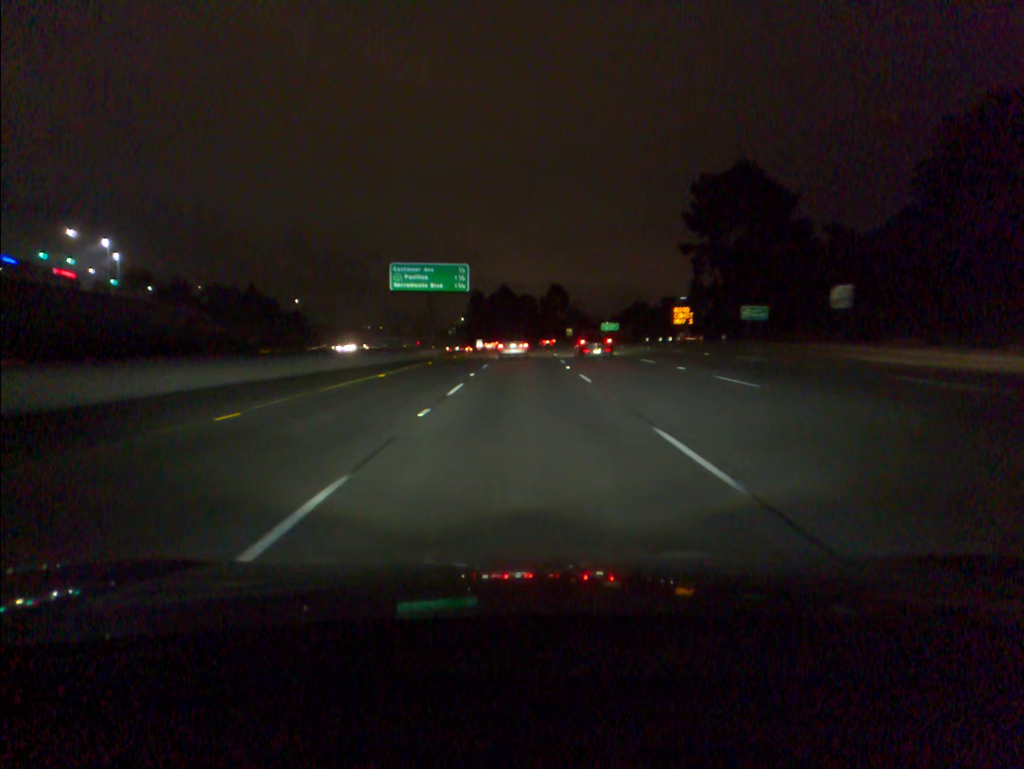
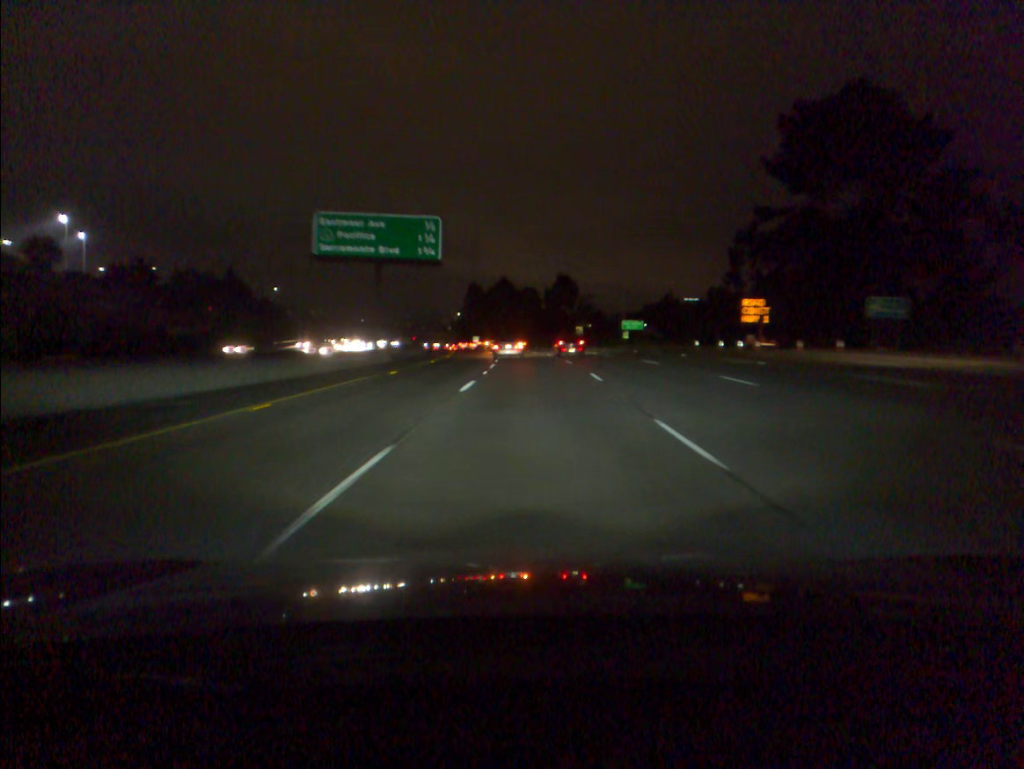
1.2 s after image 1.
(0.0, +27.9) m; 0°
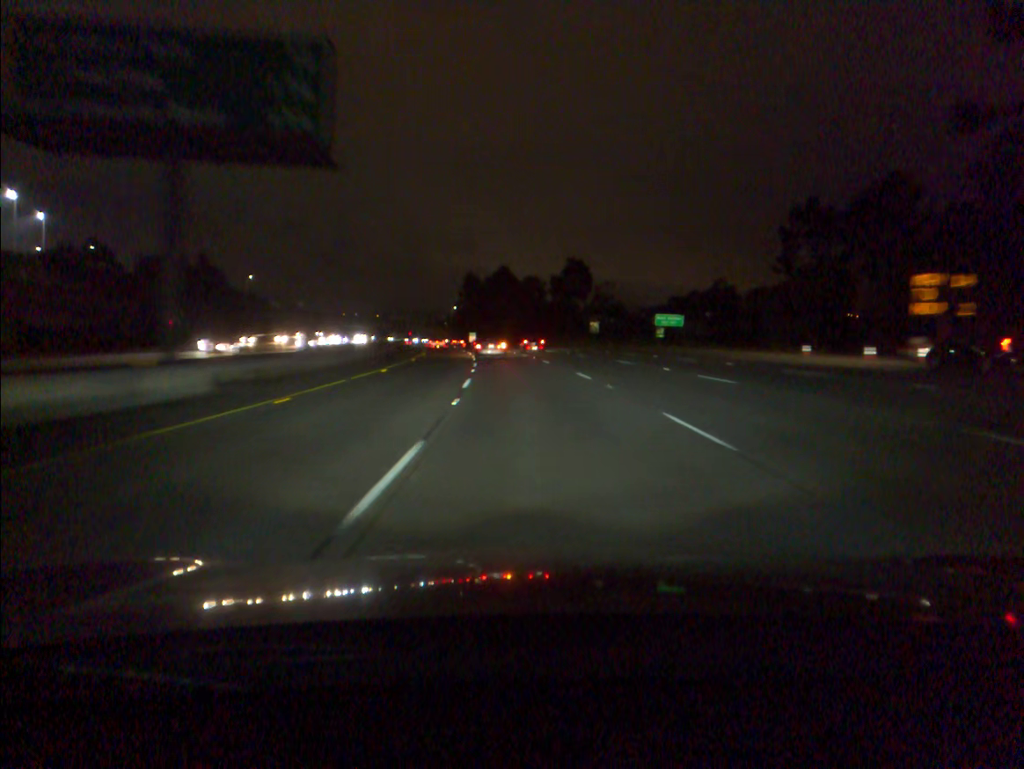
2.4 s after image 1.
(0.0, +27.9) m; 0°
